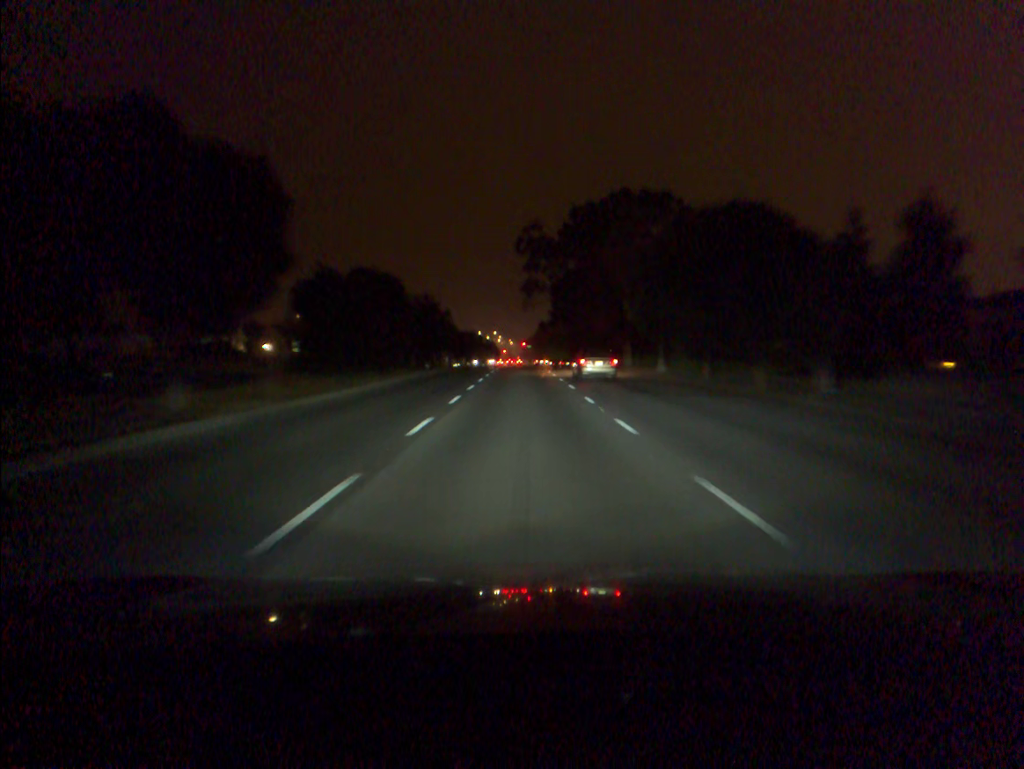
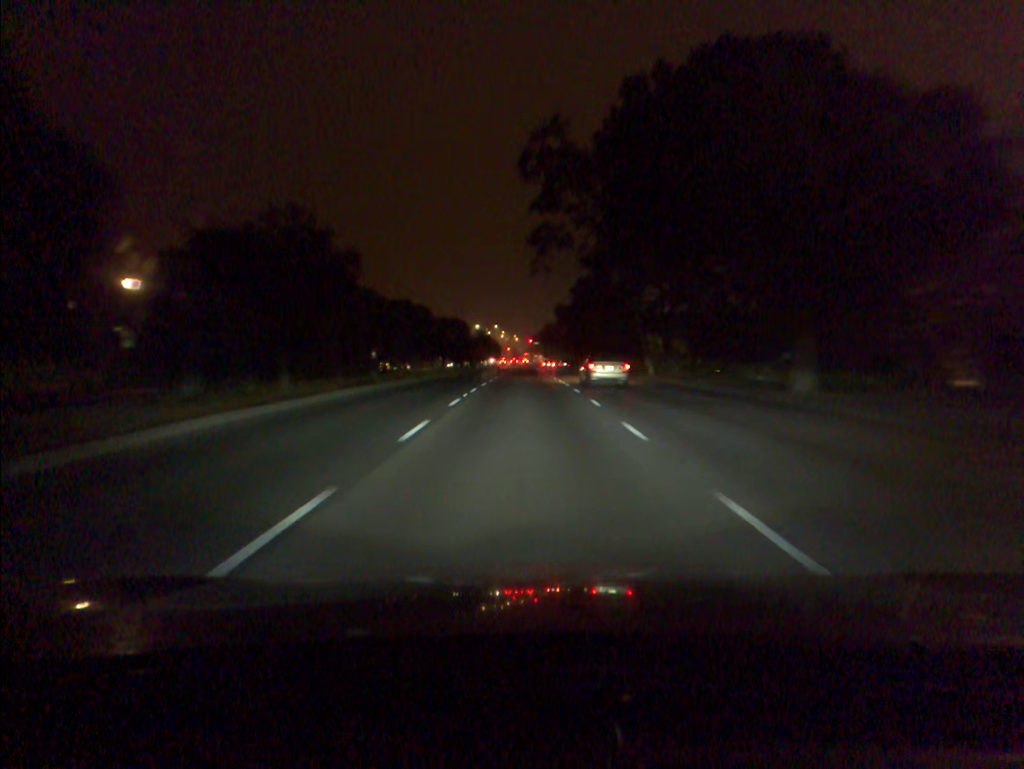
(-0.1, +37.1) m; 0°
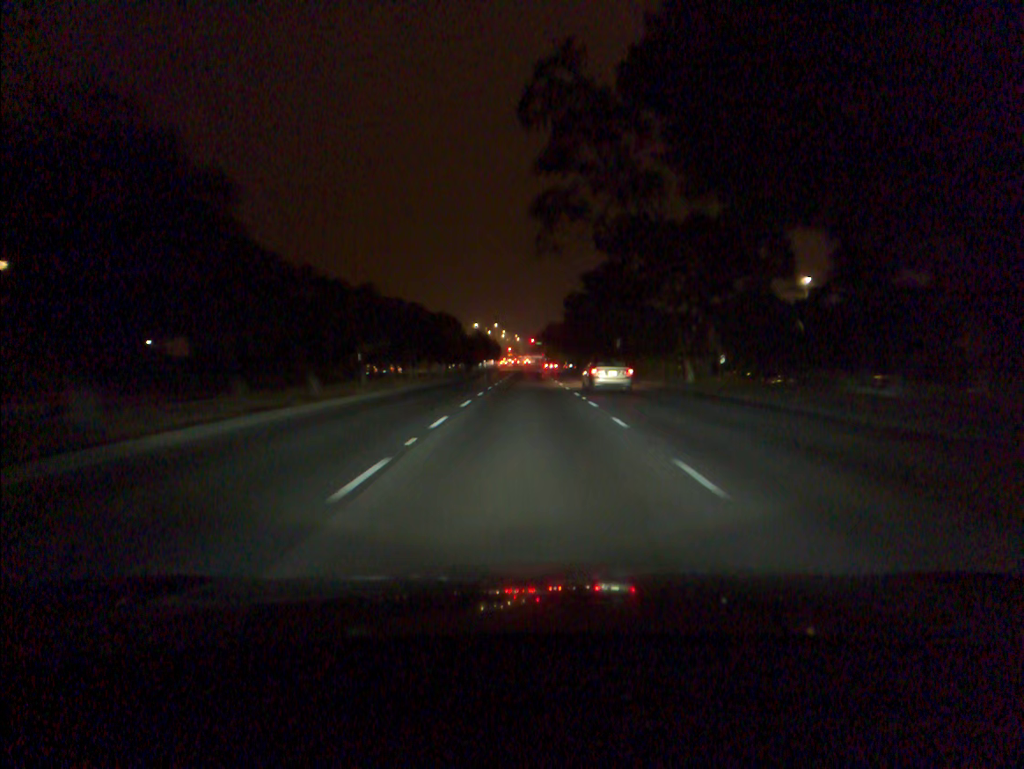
(0.0, +11.9) m; 0°
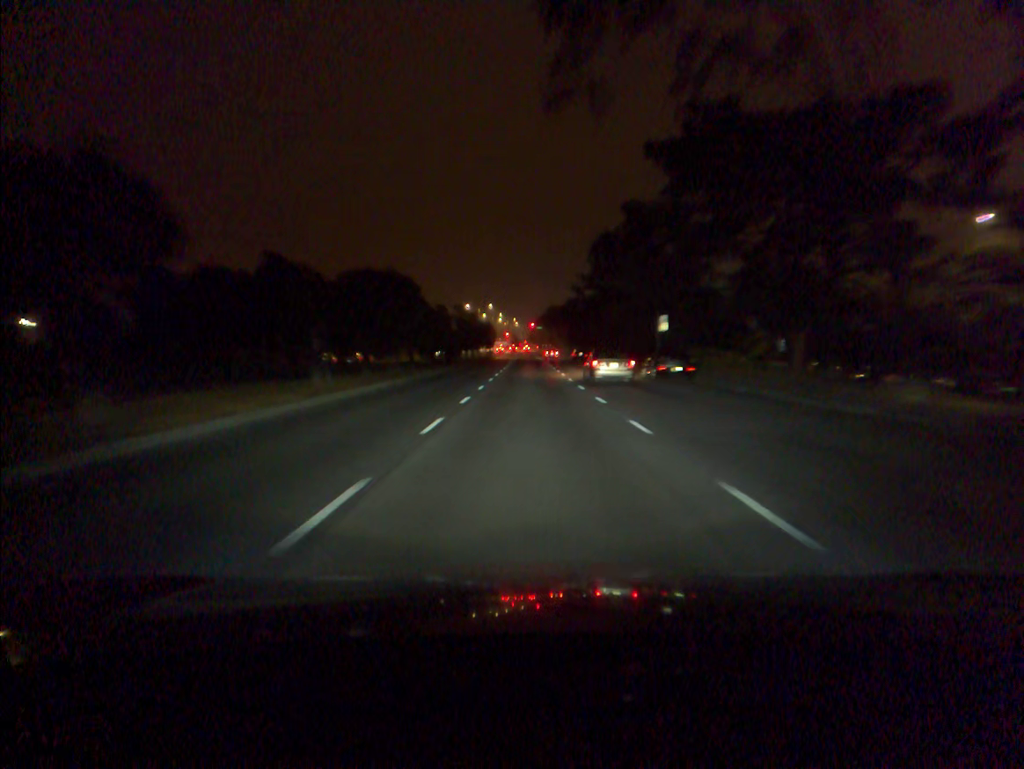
(0.0, +23.1) m; 0°
